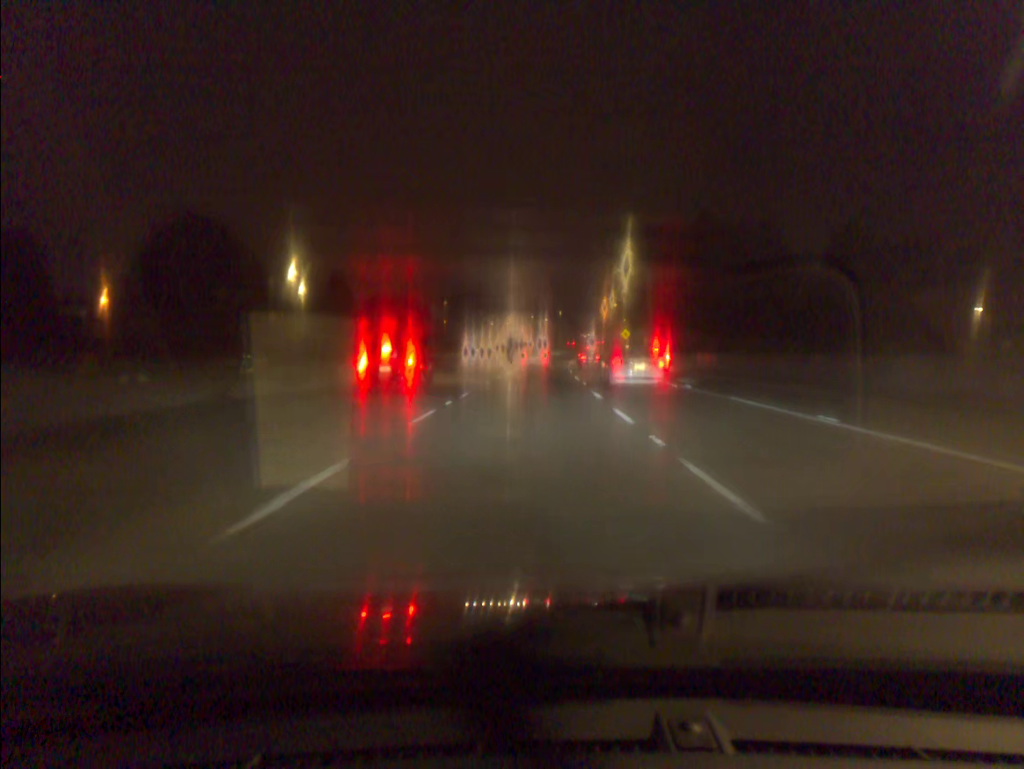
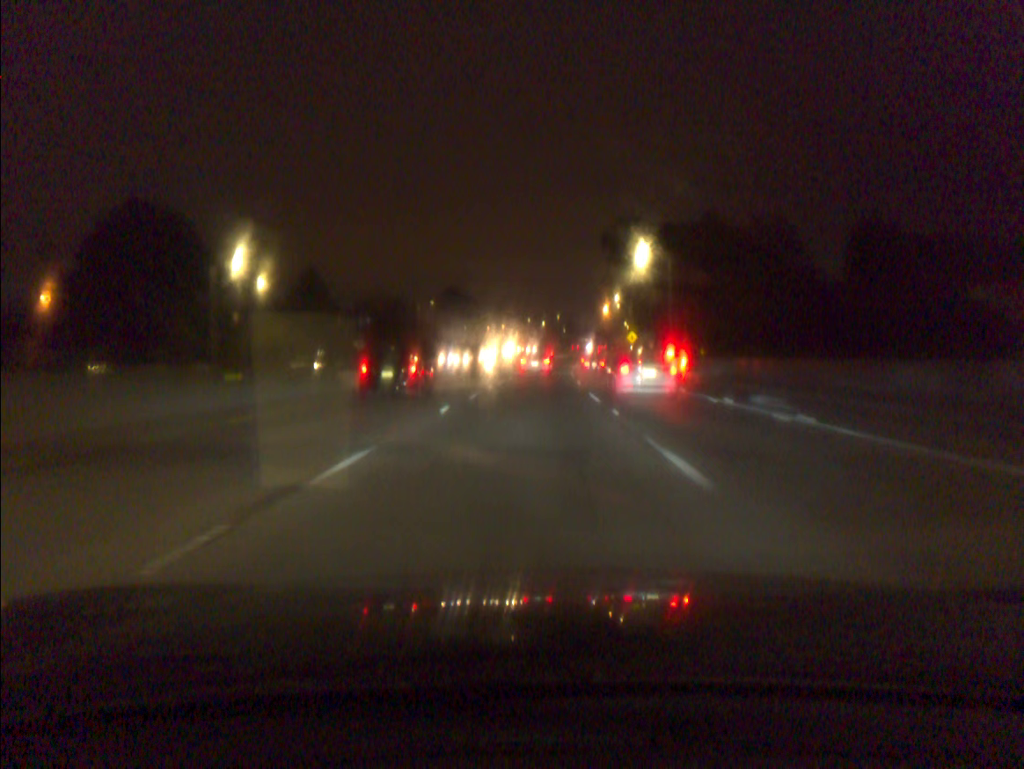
(0.0, +13.3) m; 0°
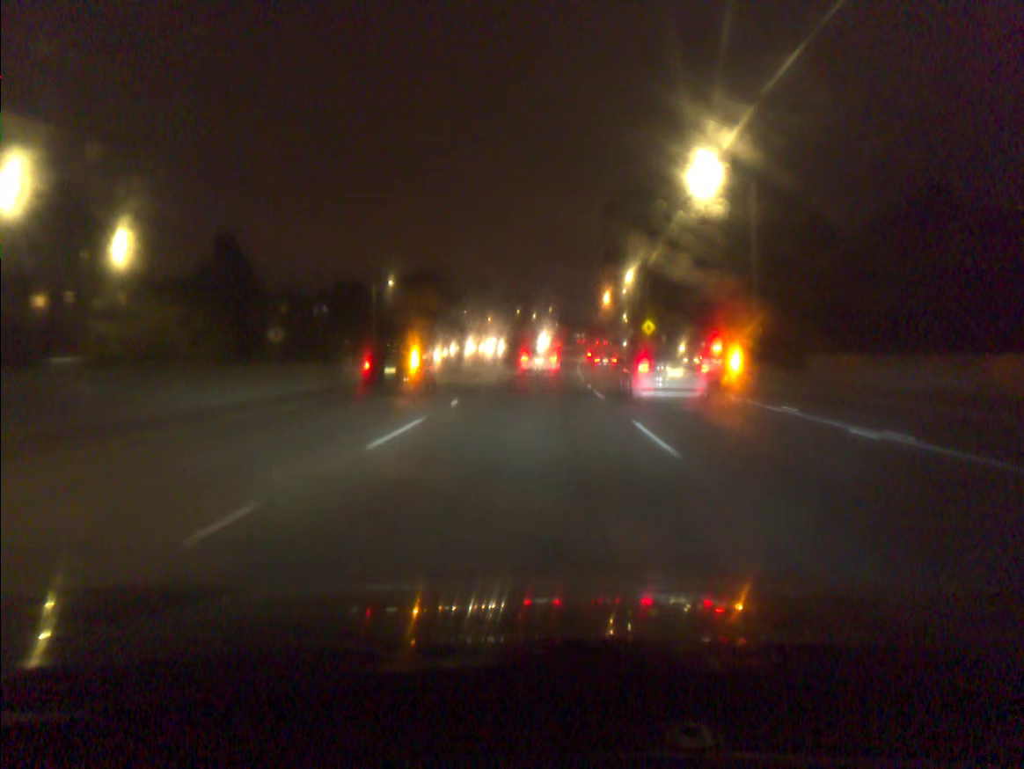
(+0.1, +26.5) m; +1°
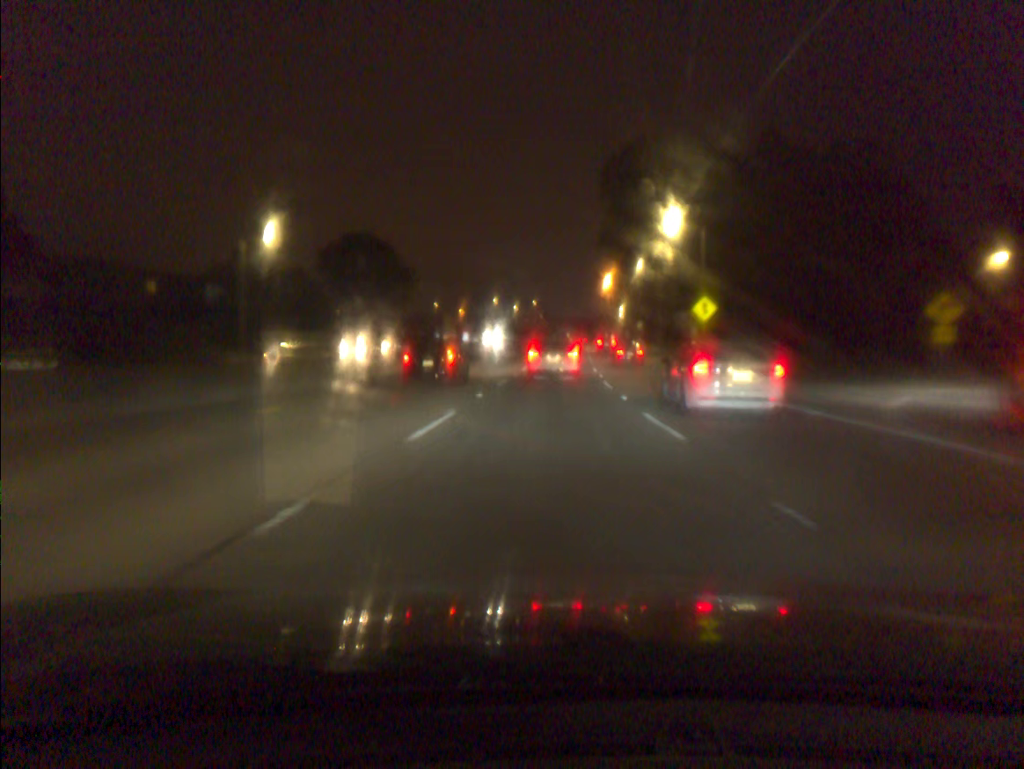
(+0.3, +38.1) m; +1°
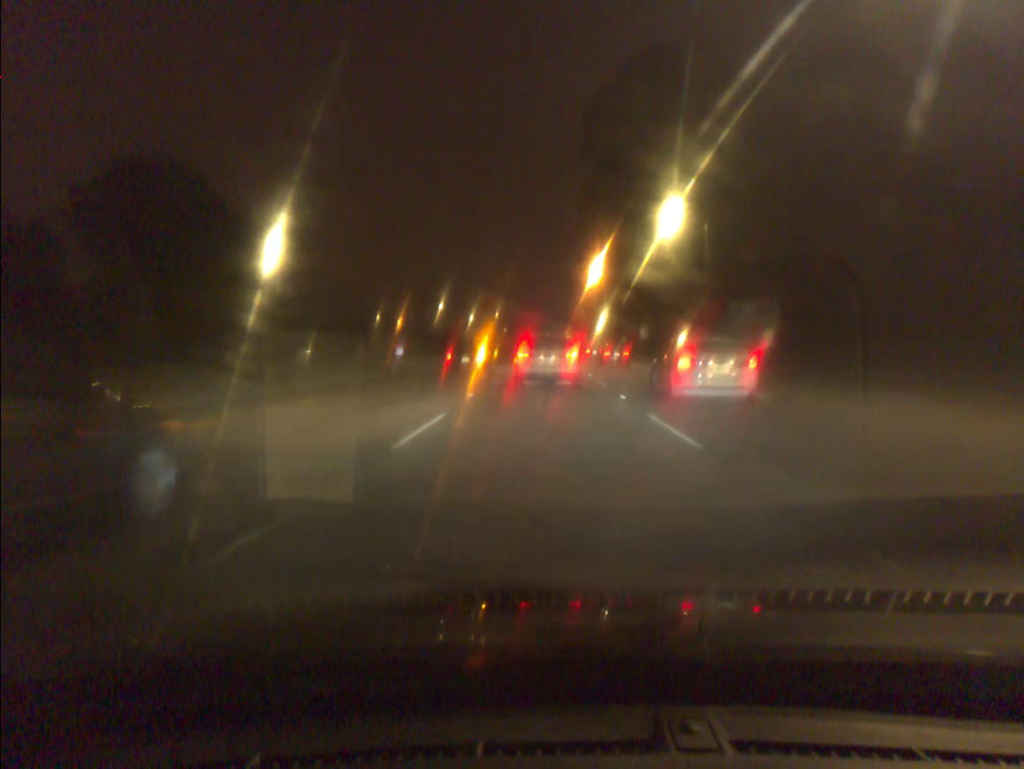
(+1.2, +44.5) m; +2°
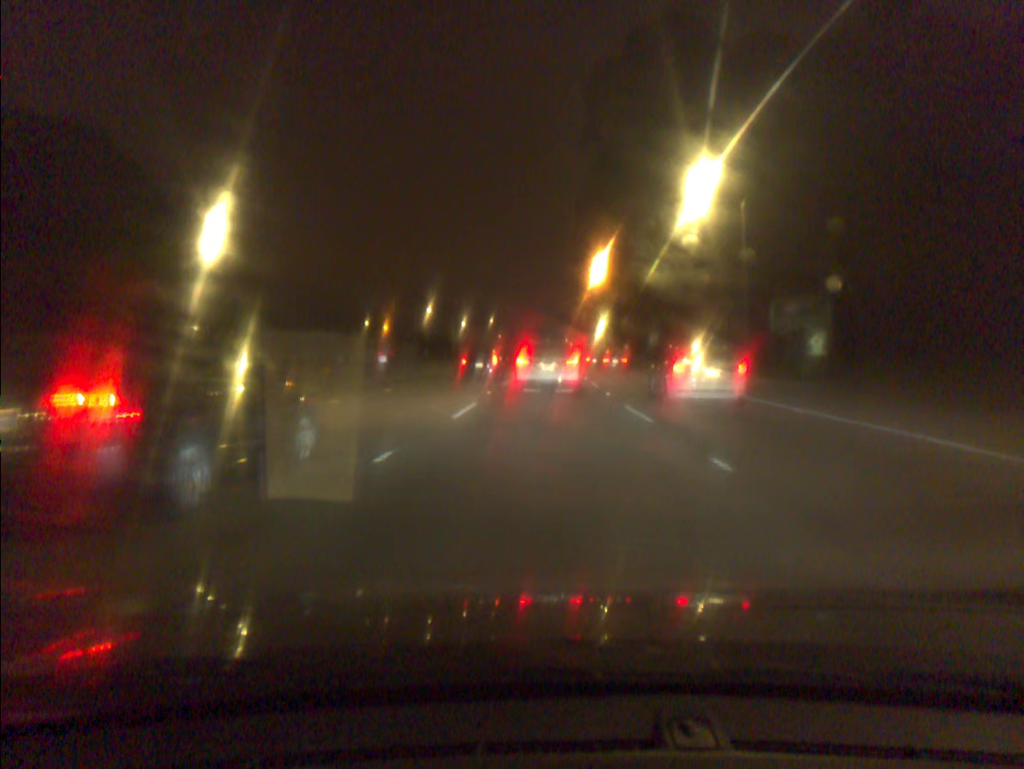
(0.0, +10.5) m; +1°
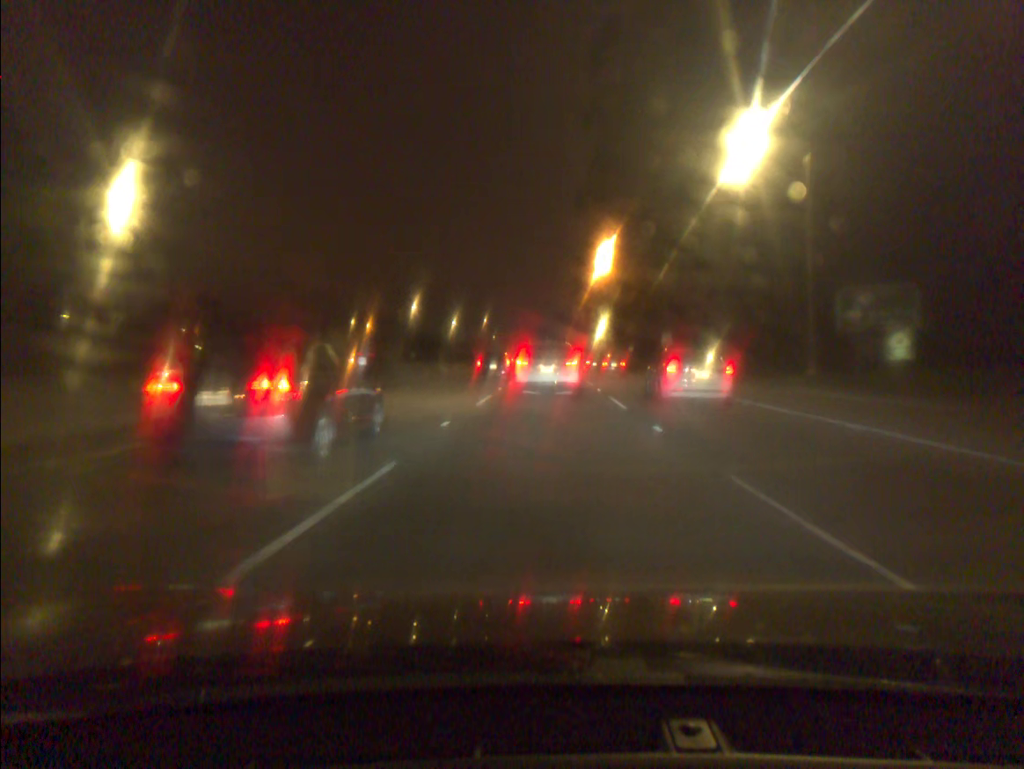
(0.0, +10.2) m; 0°
